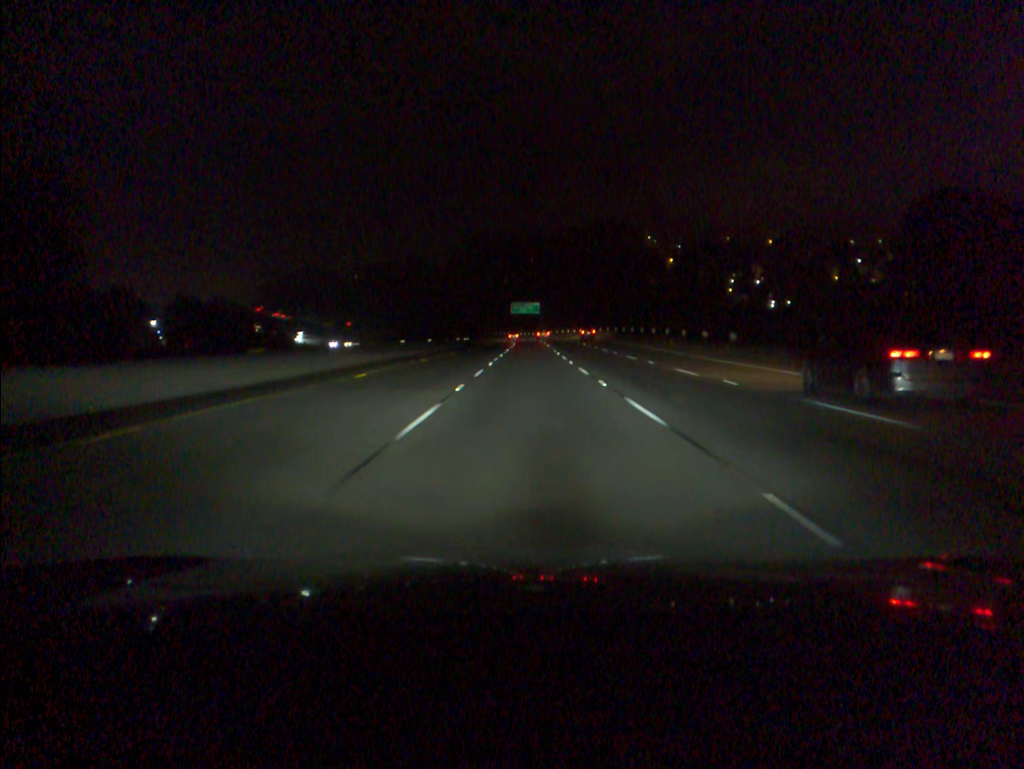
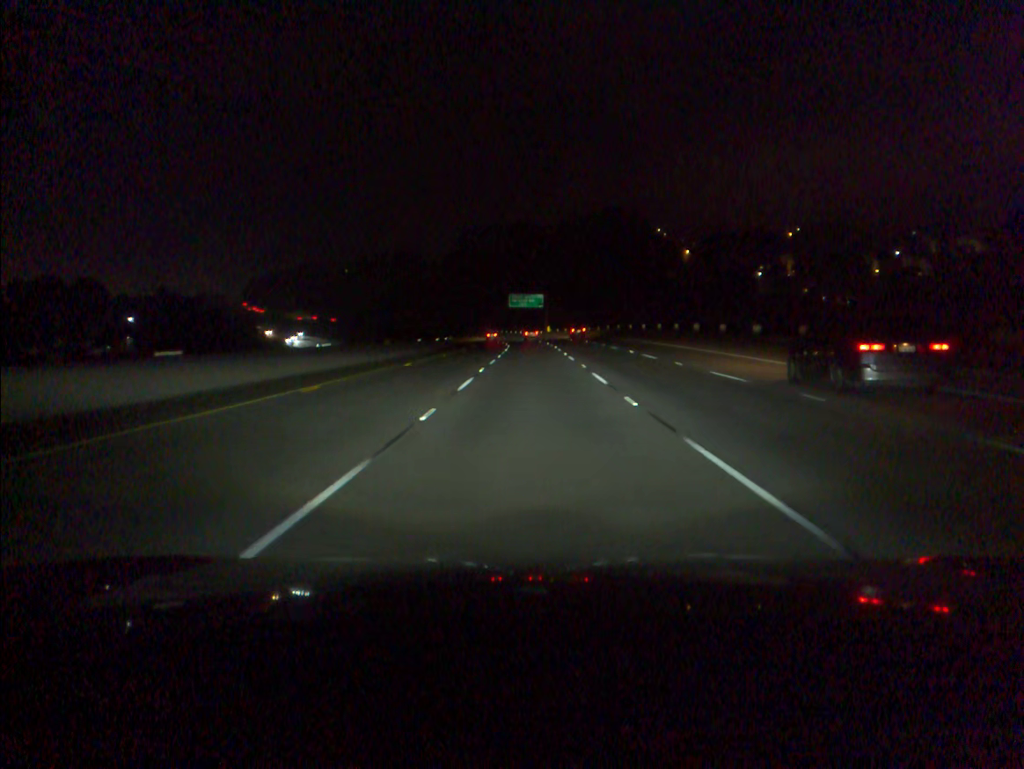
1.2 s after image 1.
(0.0, +35.2) m; 0°
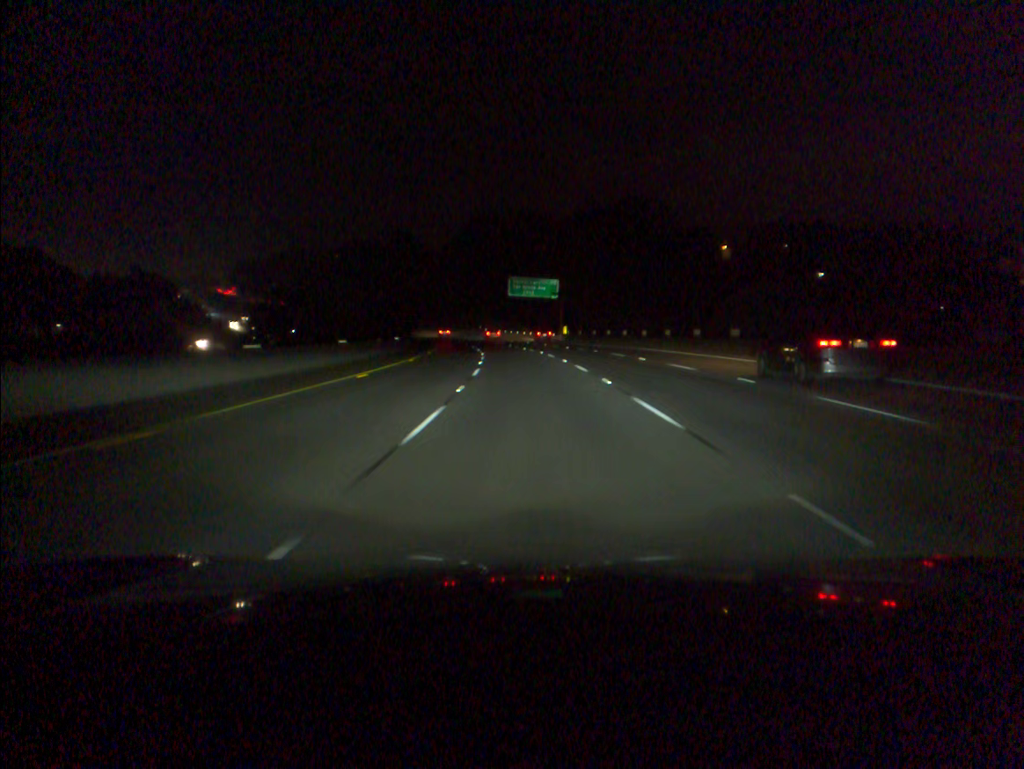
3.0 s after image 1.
(-0.2, +52.6) m; 0°
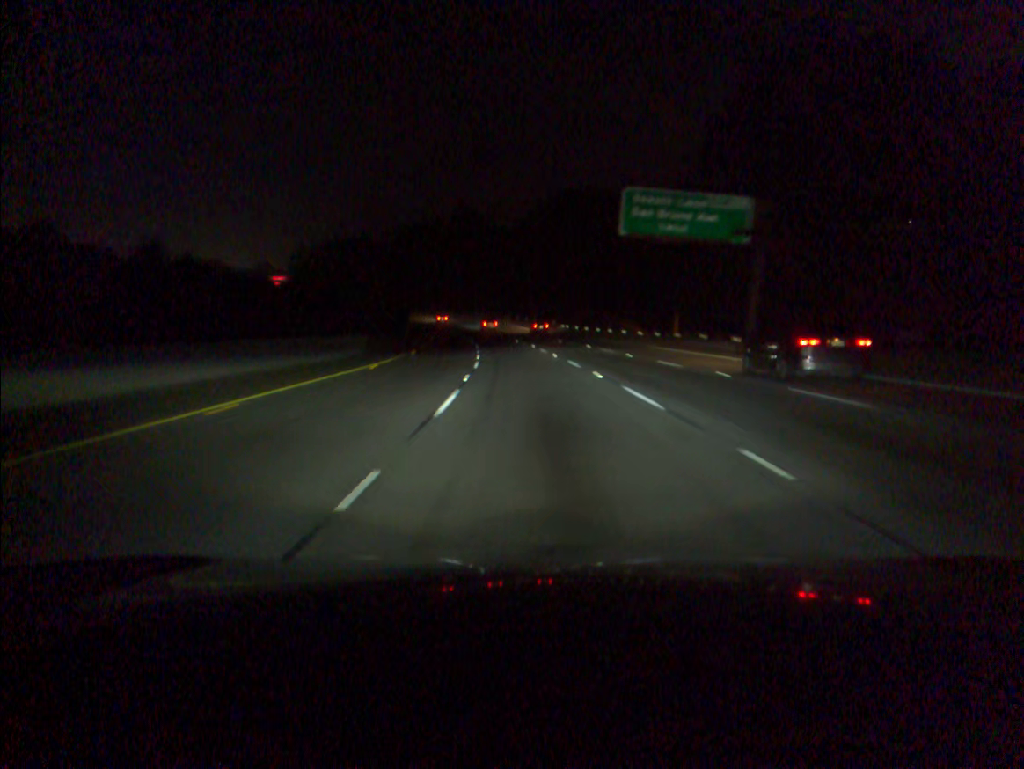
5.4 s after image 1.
(-3.2, +70.4) m; -6°
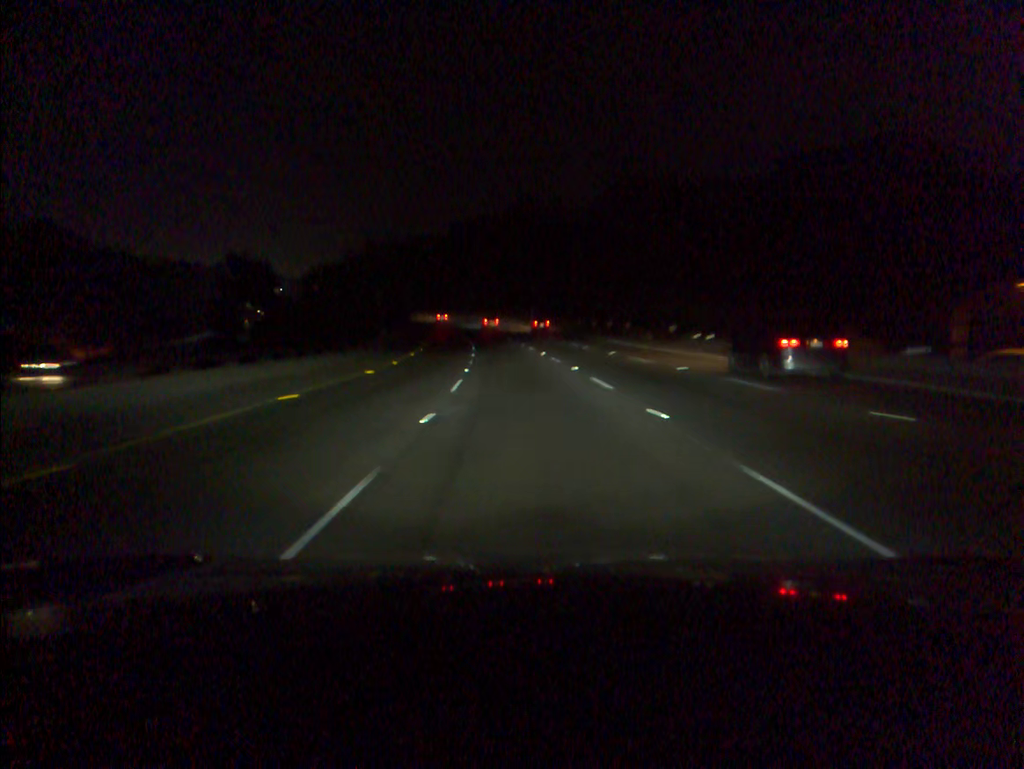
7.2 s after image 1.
(-2.0, +53.3) m; -5°
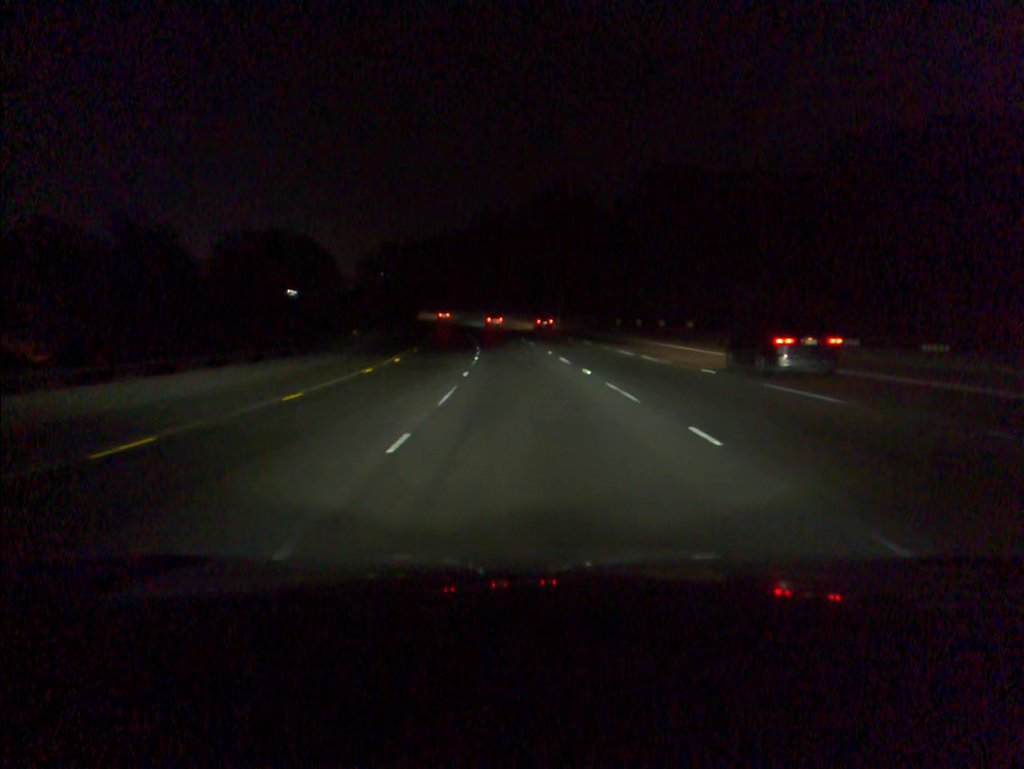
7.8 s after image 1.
(-0.3, +17.7) m; -2°
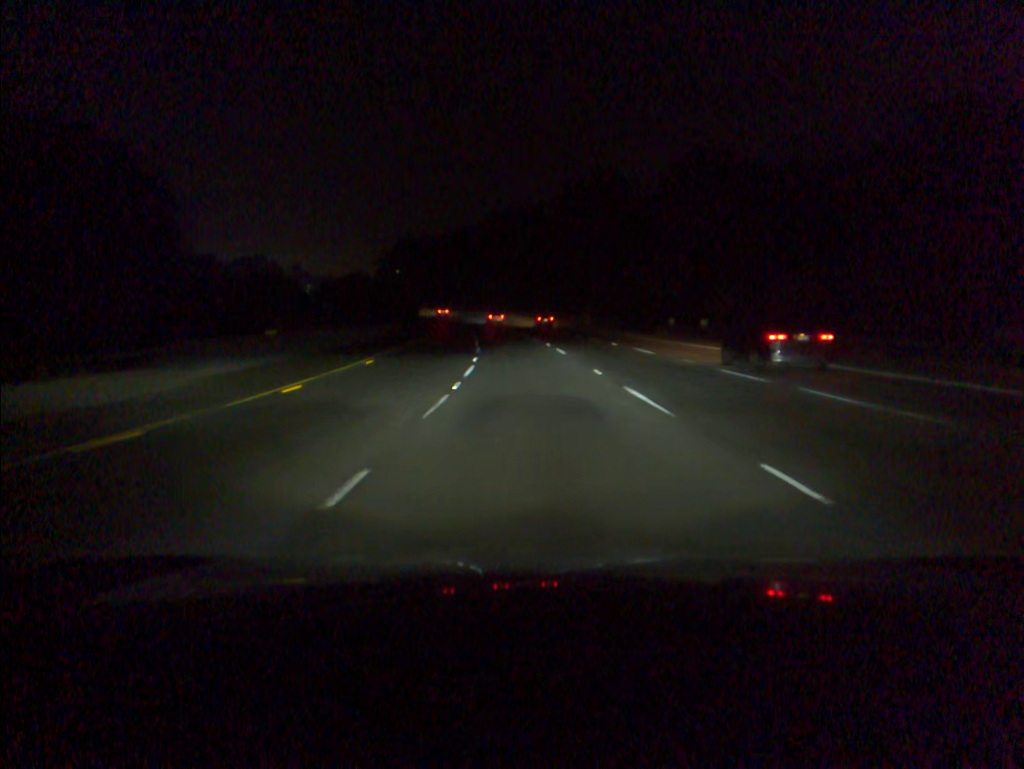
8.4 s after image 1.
(-0.3, +17.7) m; -2°
